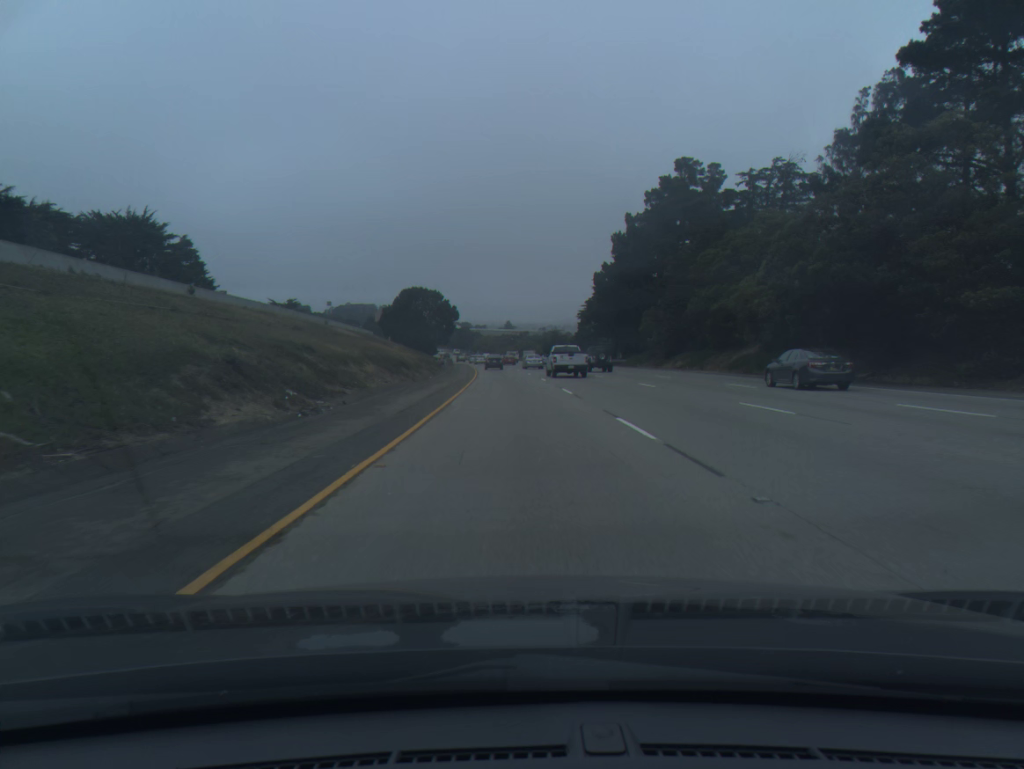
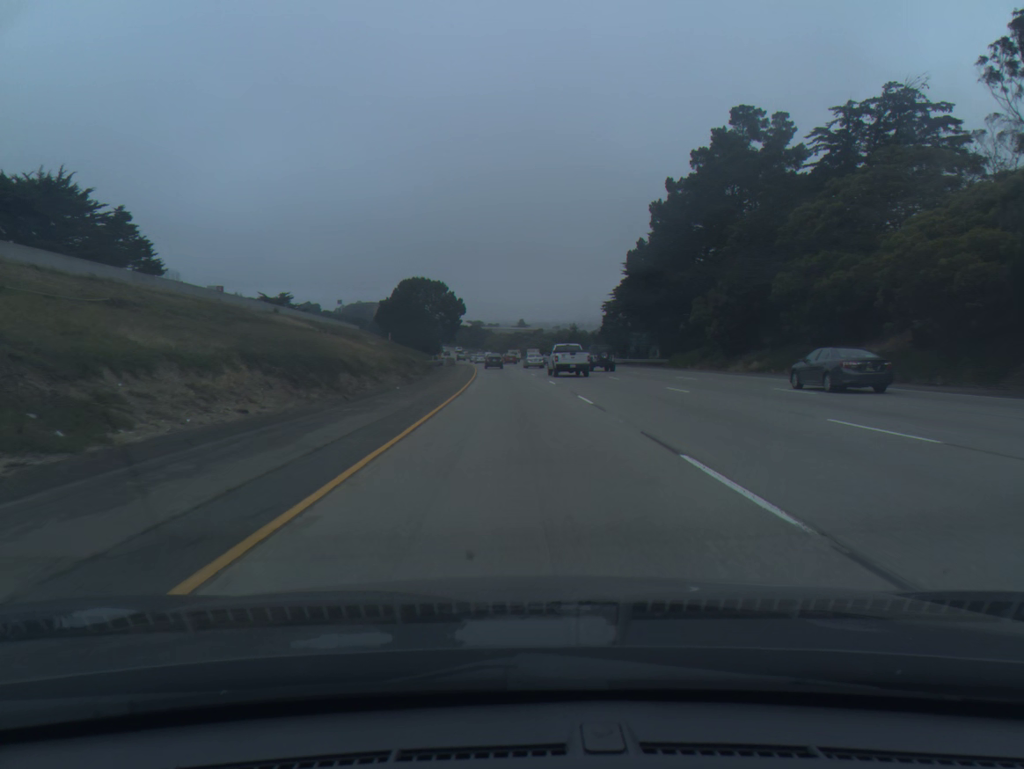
(-0.2, +20.0) m; -1°
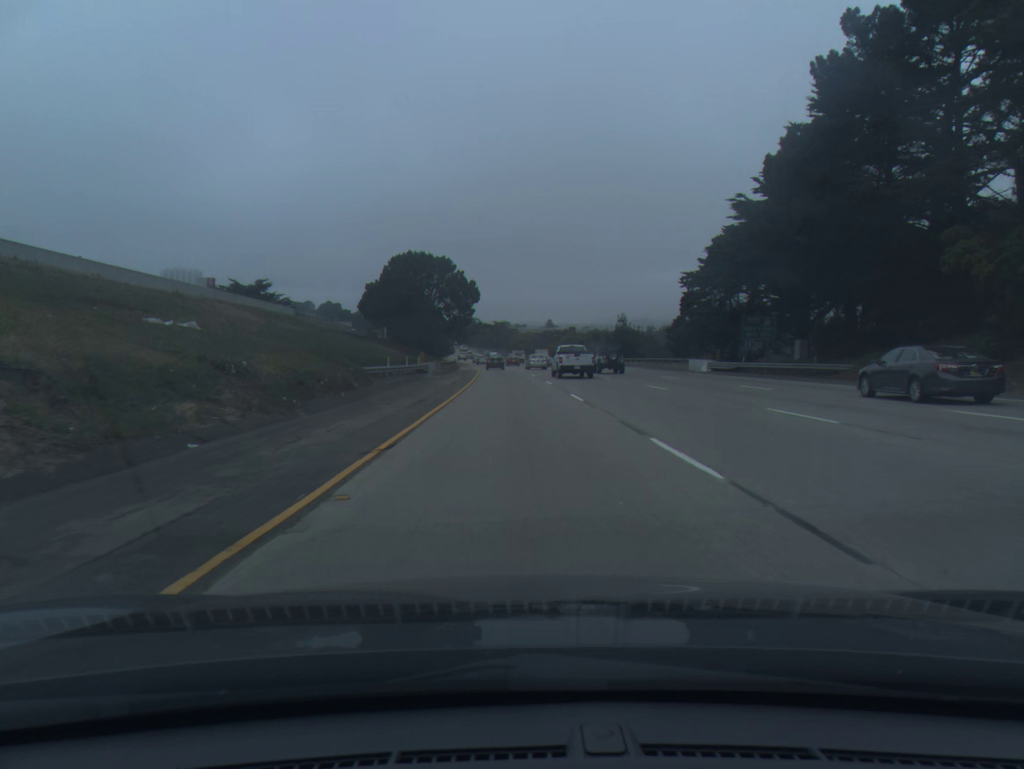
(-0.7, +40.2) m; -2°
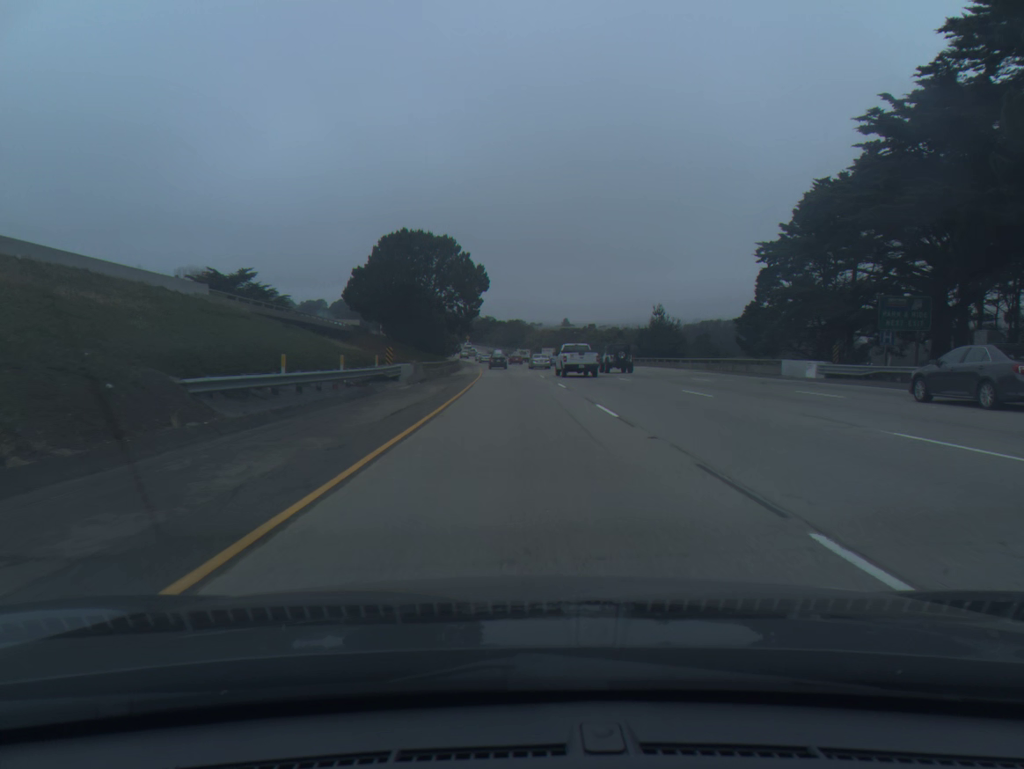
(-0.2, +20.2) m; -1°
